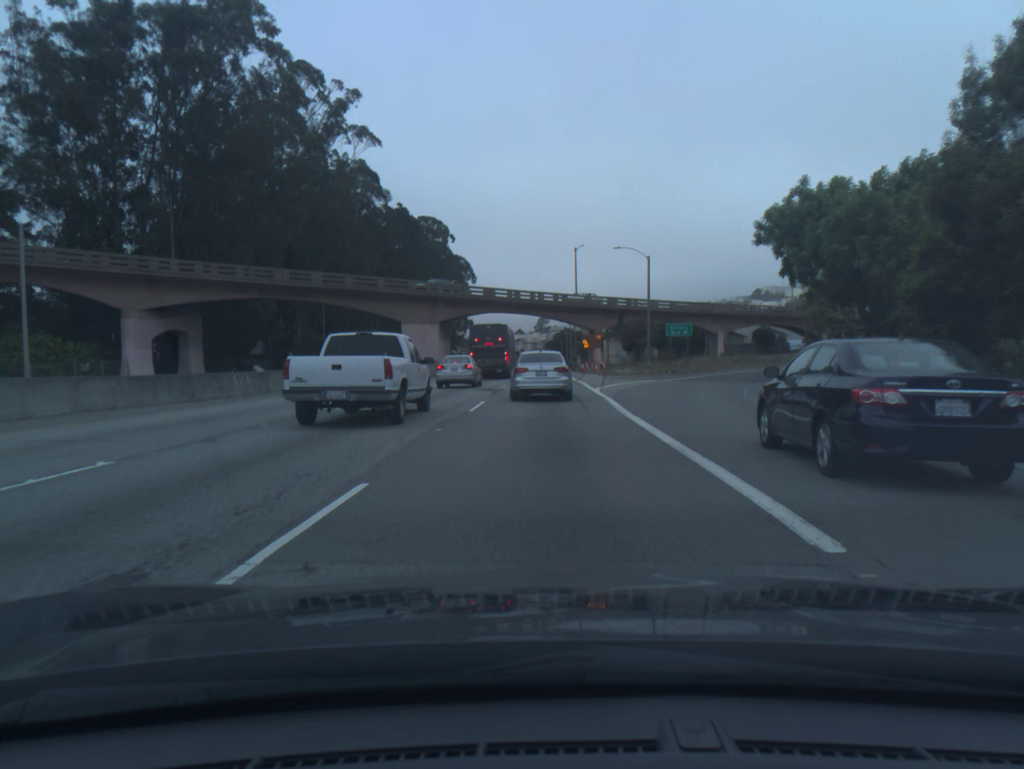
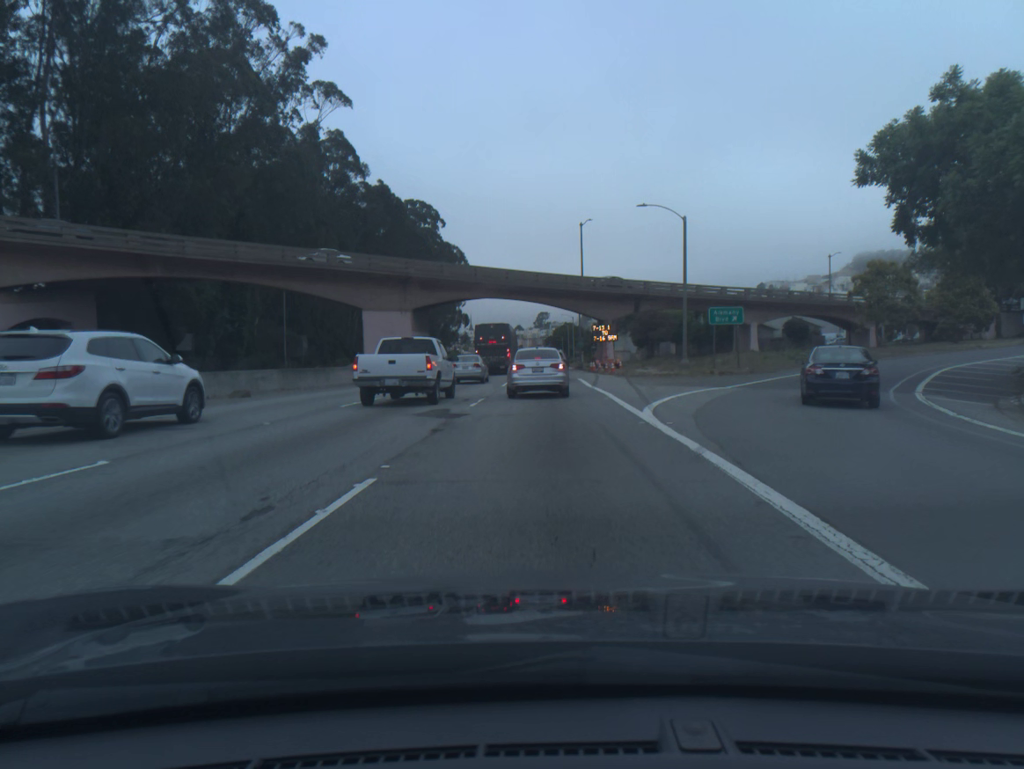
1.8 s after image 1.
(-0.1, +14.0) m; -1°
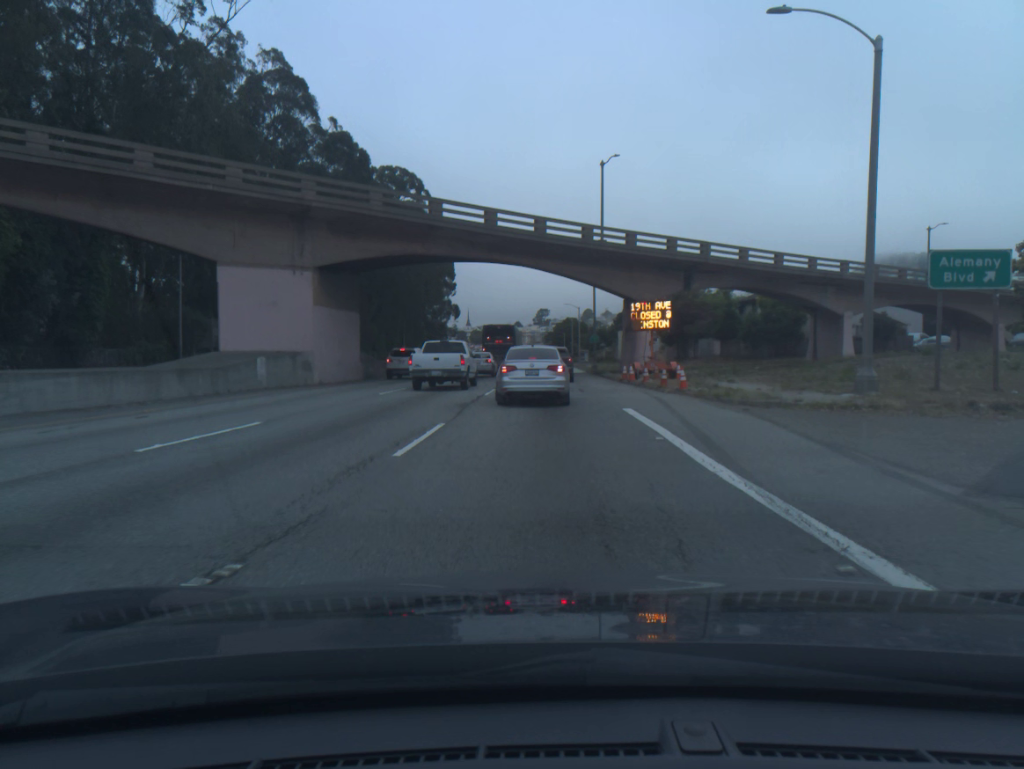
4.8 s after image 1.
(-0.2, +23.8) m; -1°
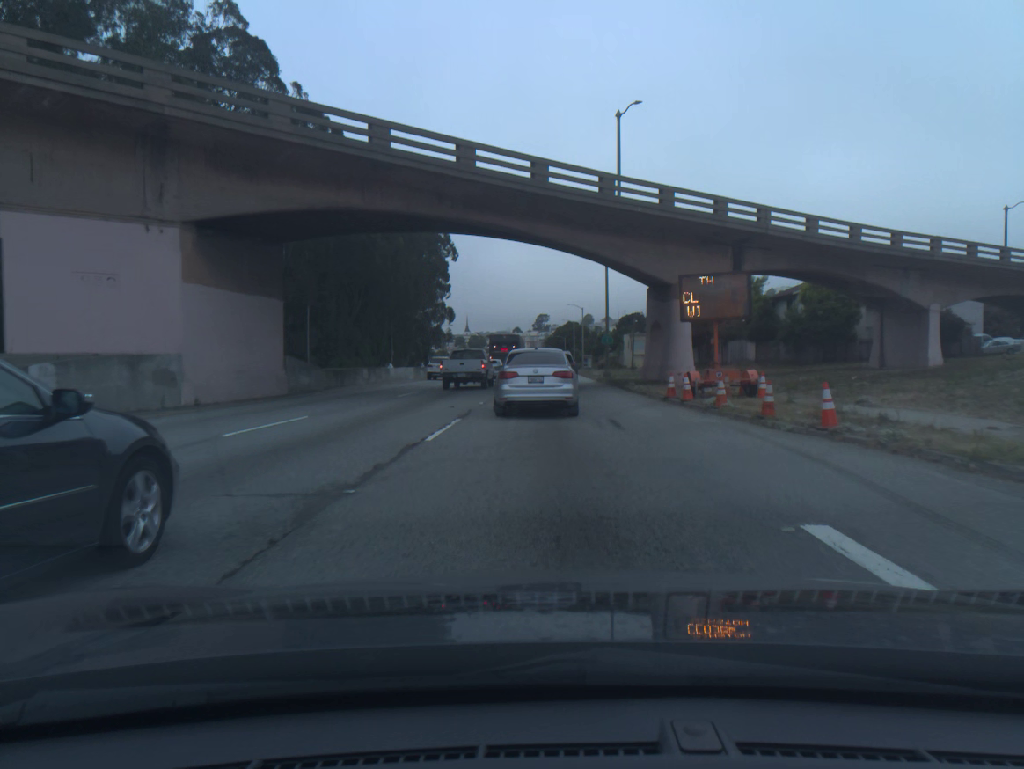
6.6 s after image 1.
(0.0, +12.0) m; 0°
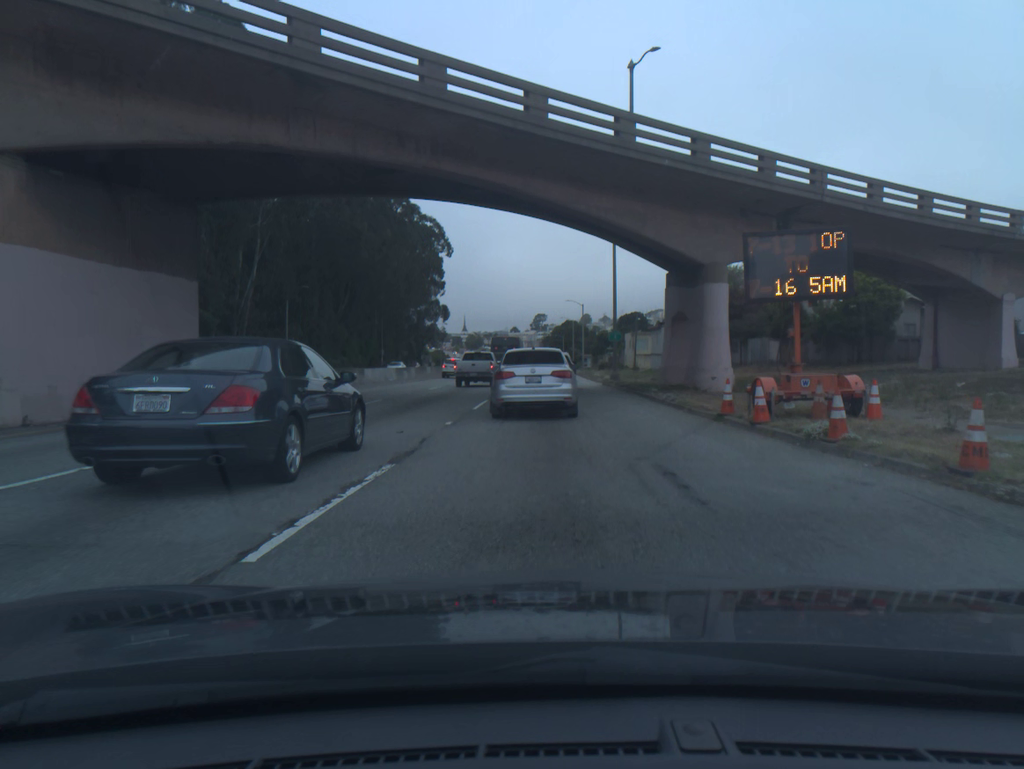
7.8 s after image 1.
(0.0, +6.8) m; 0°
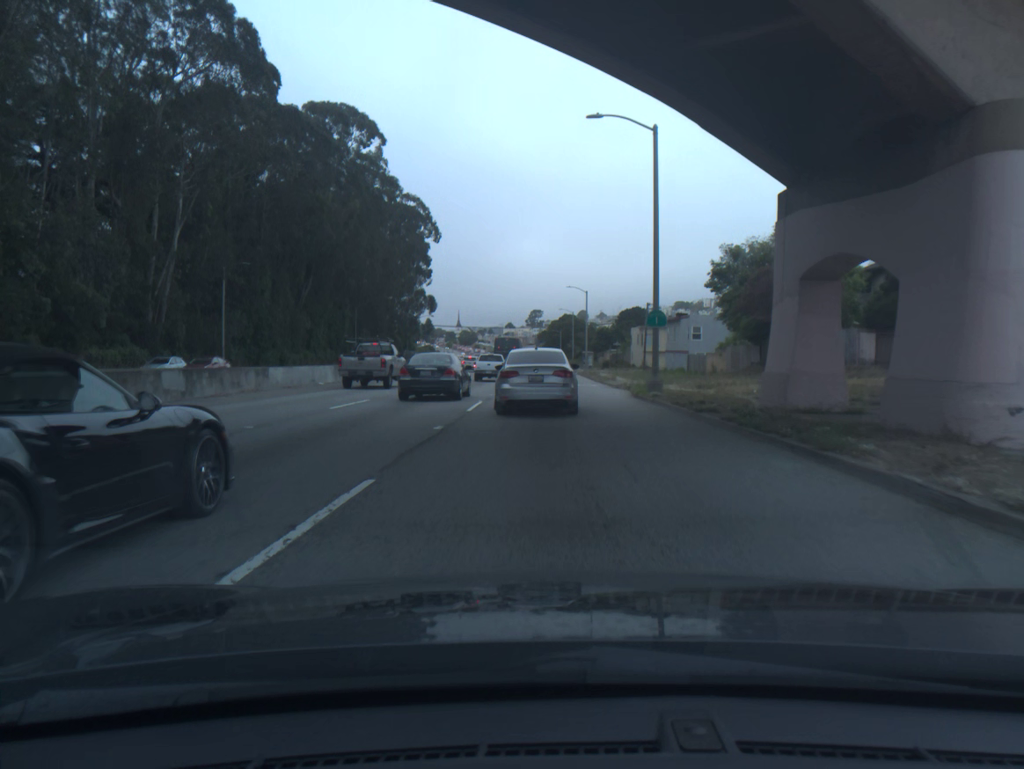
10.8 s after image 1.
(-0.1, +15.9) m; 0°
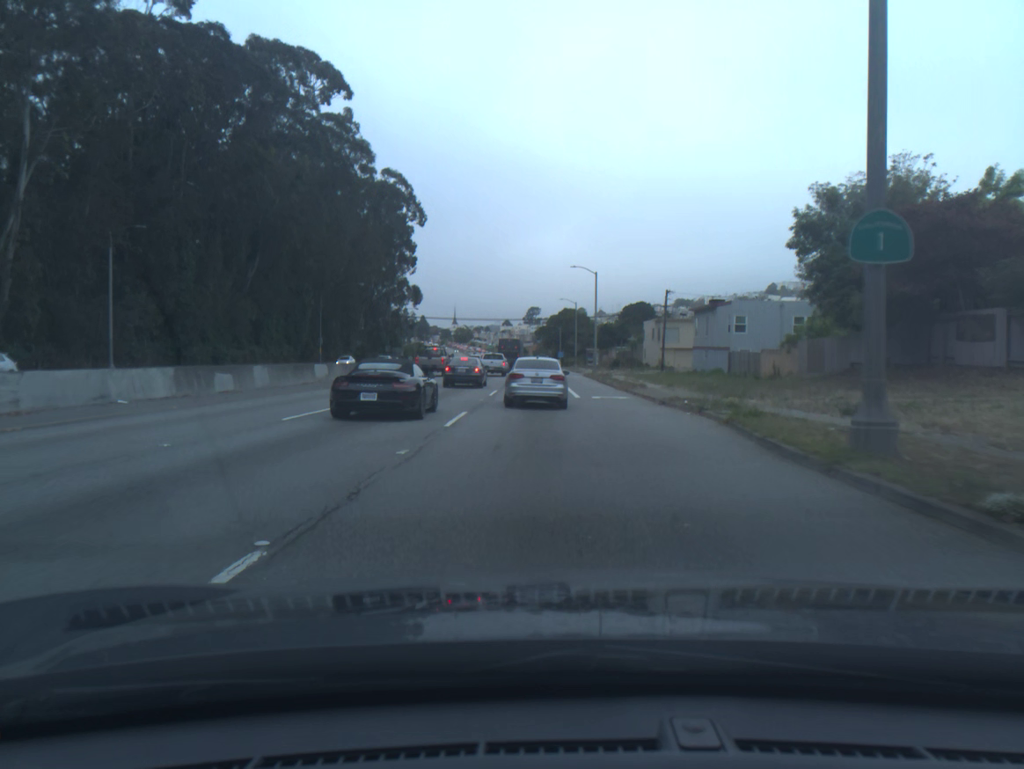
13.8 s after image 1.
(-0.1, +17.7) m; 0°
